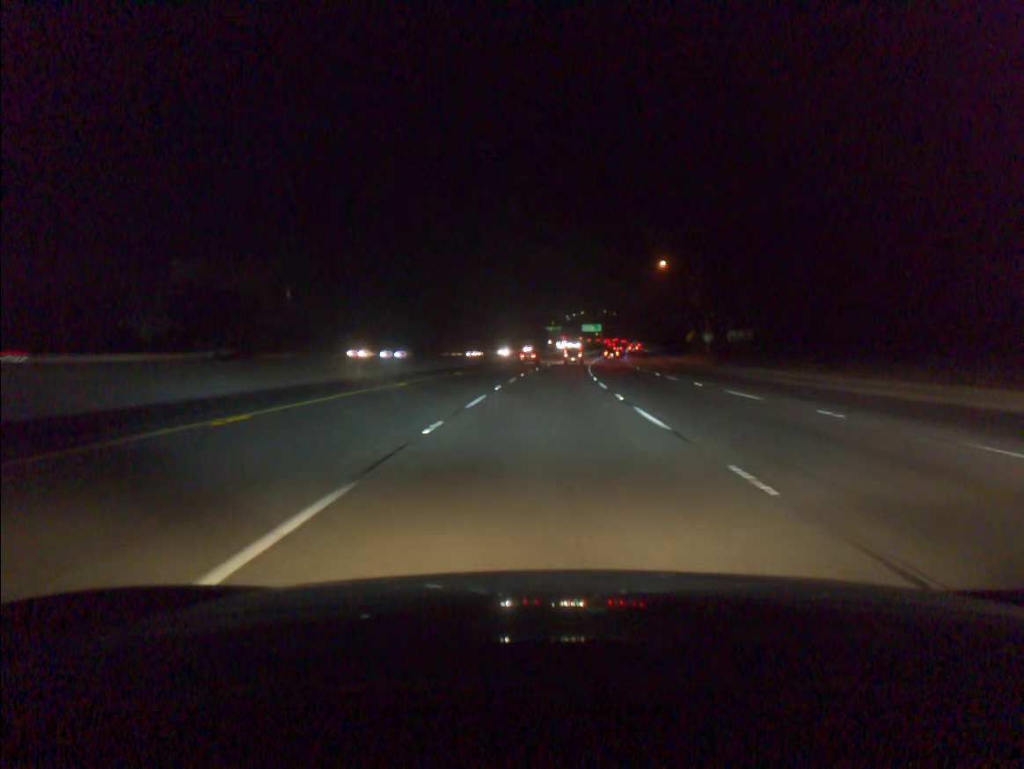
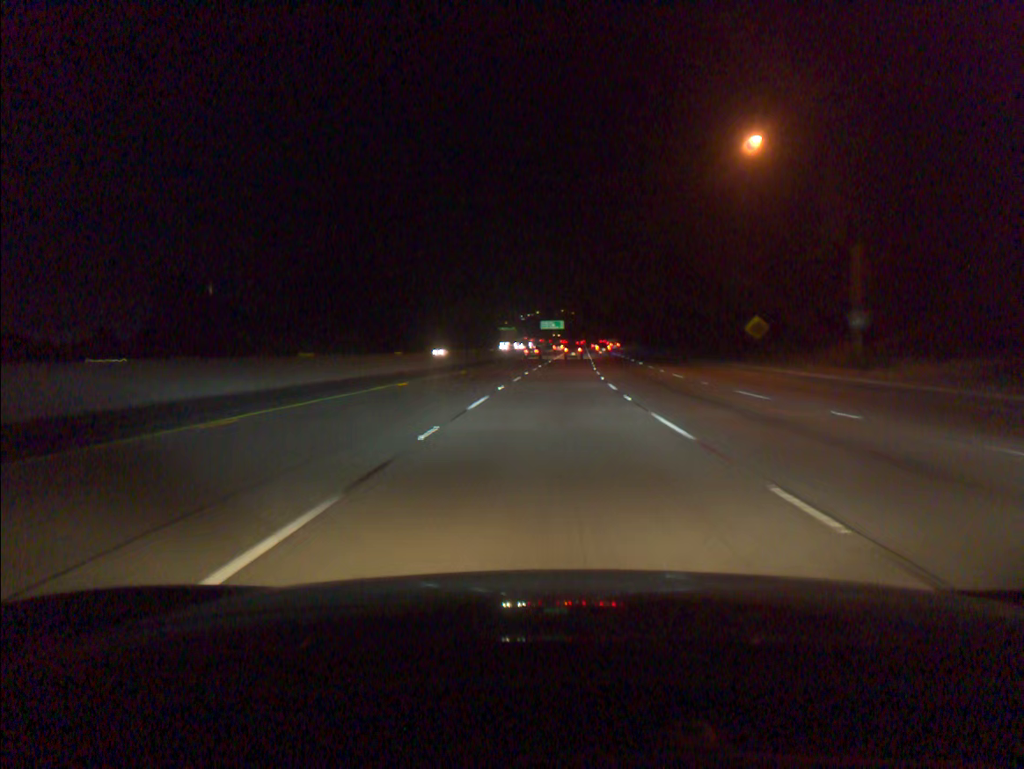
(+1.7, +58.9) m; +3°
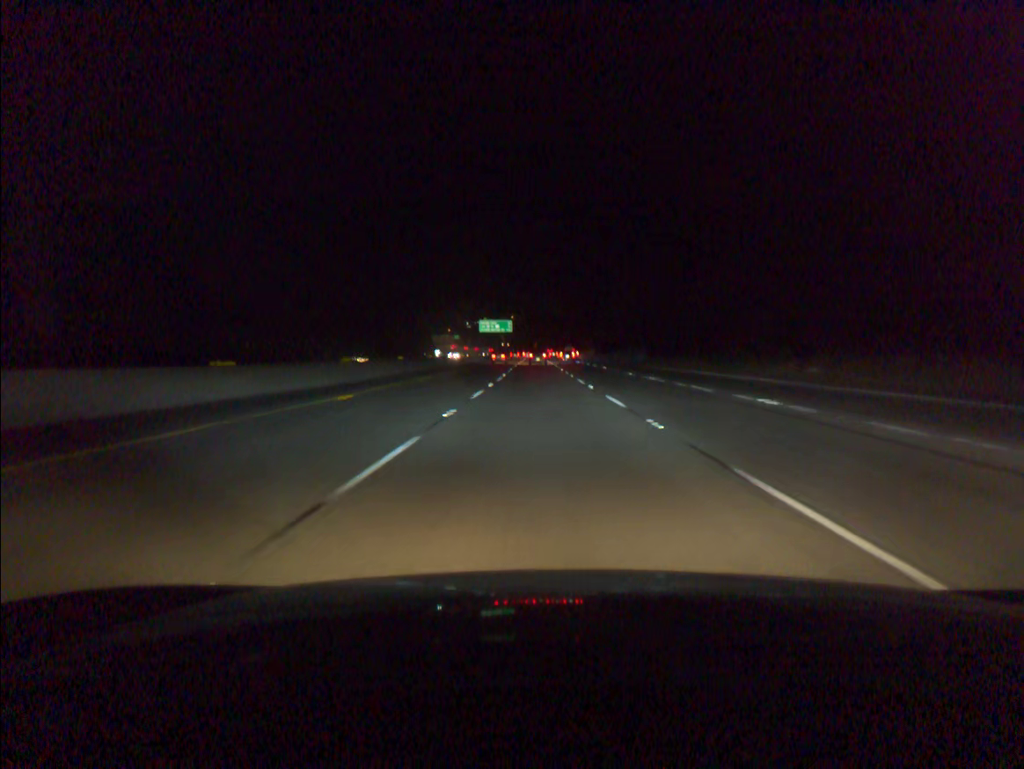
(+3.0, +78.2) m; +4°
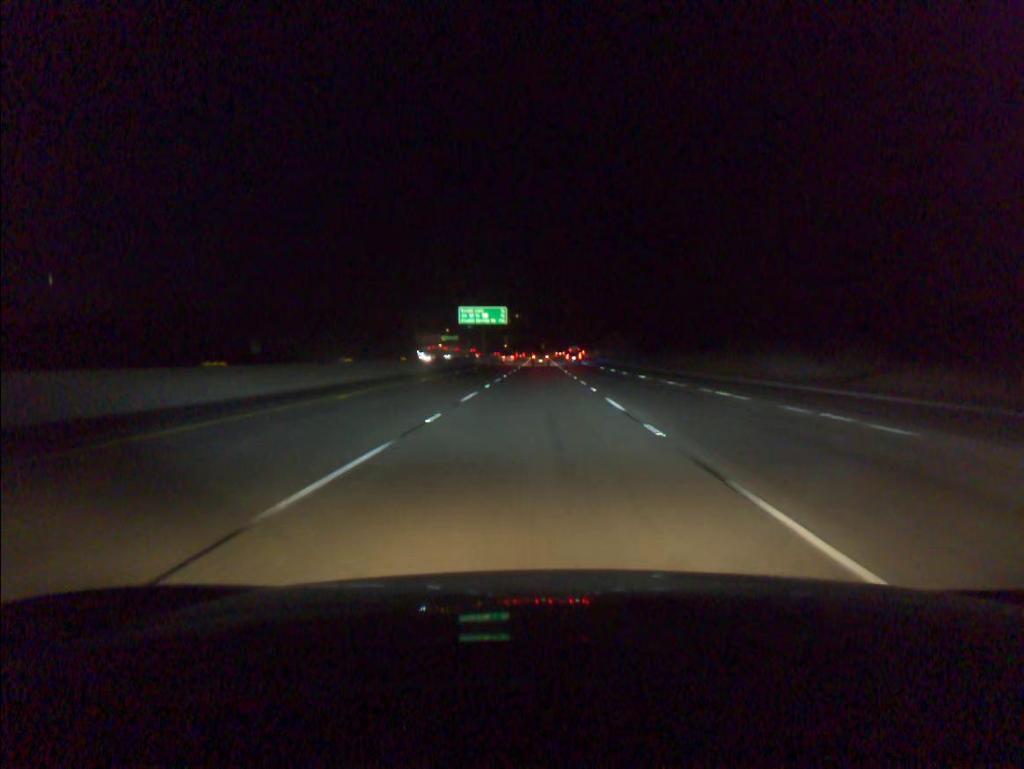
(-0.2, +58.2) m; -1°
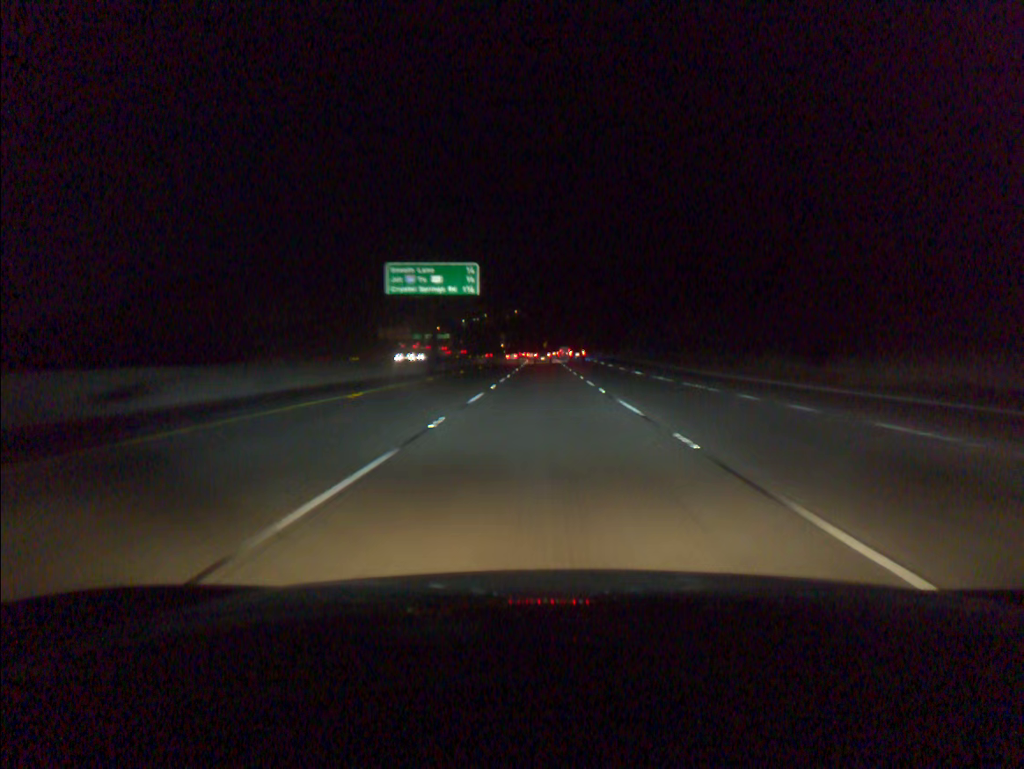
(-0.1, +58.1) m; 0°
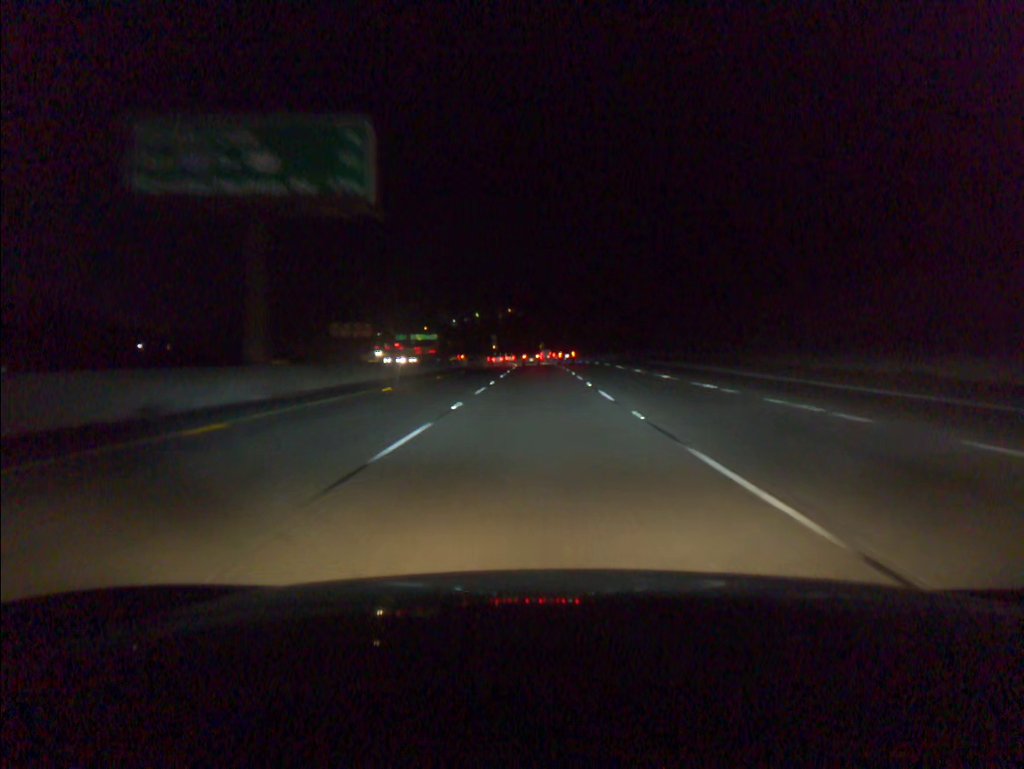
(+0.1, +38.9) m; 0°
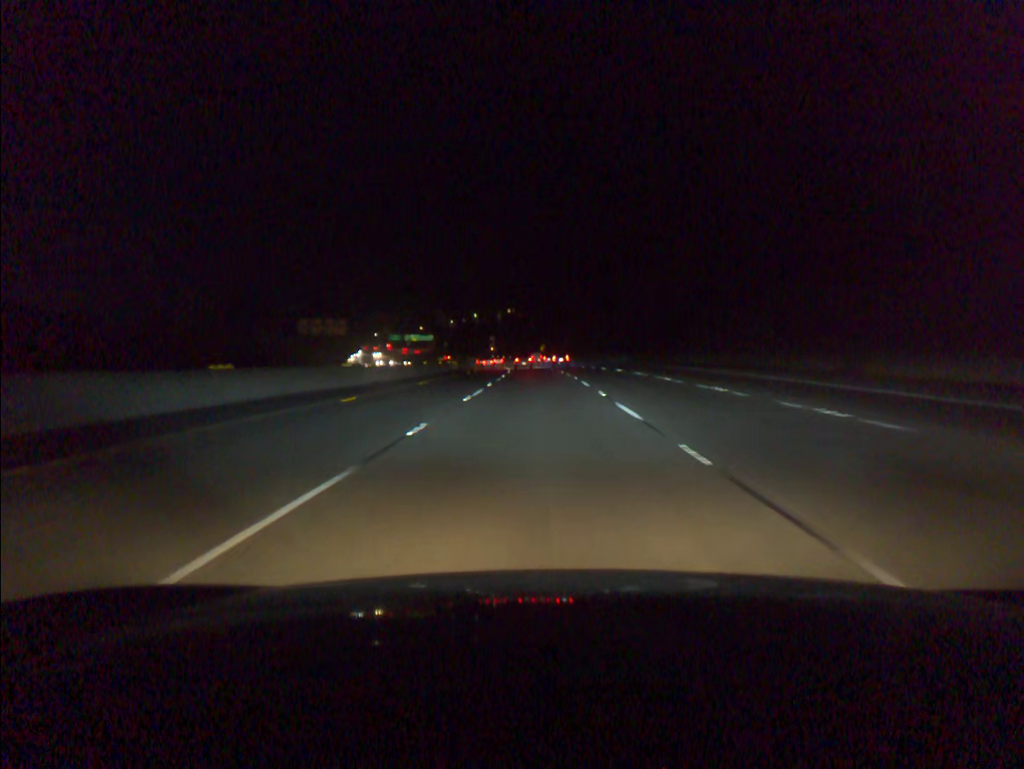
(0.0, +19.5) m; 0°
